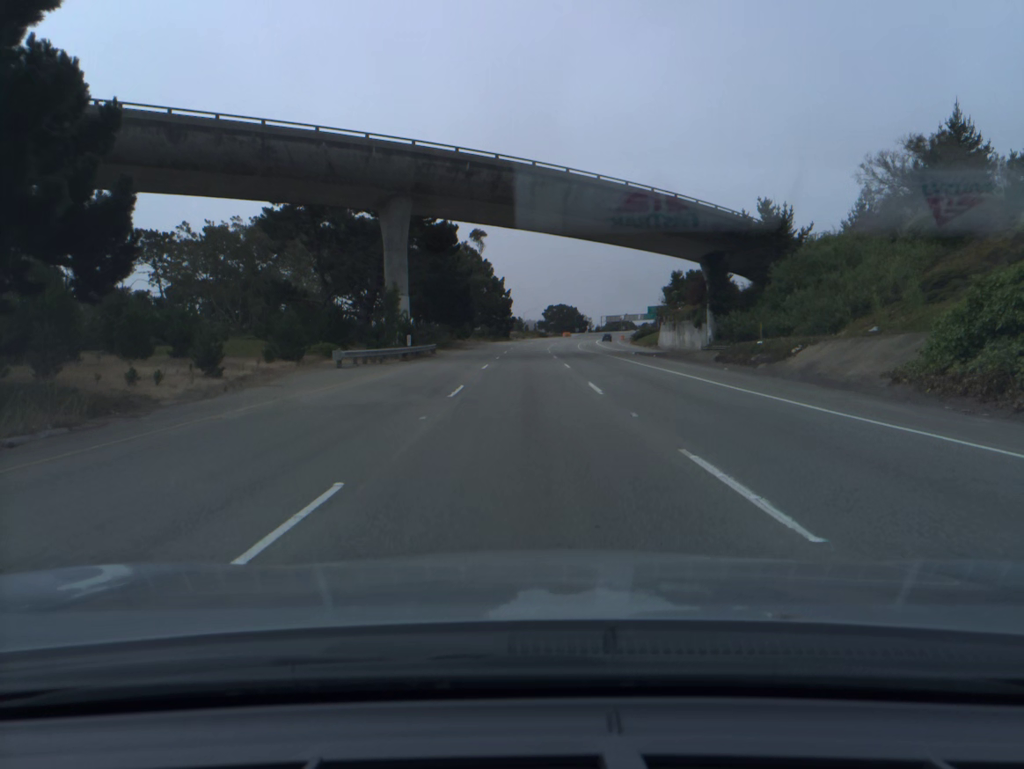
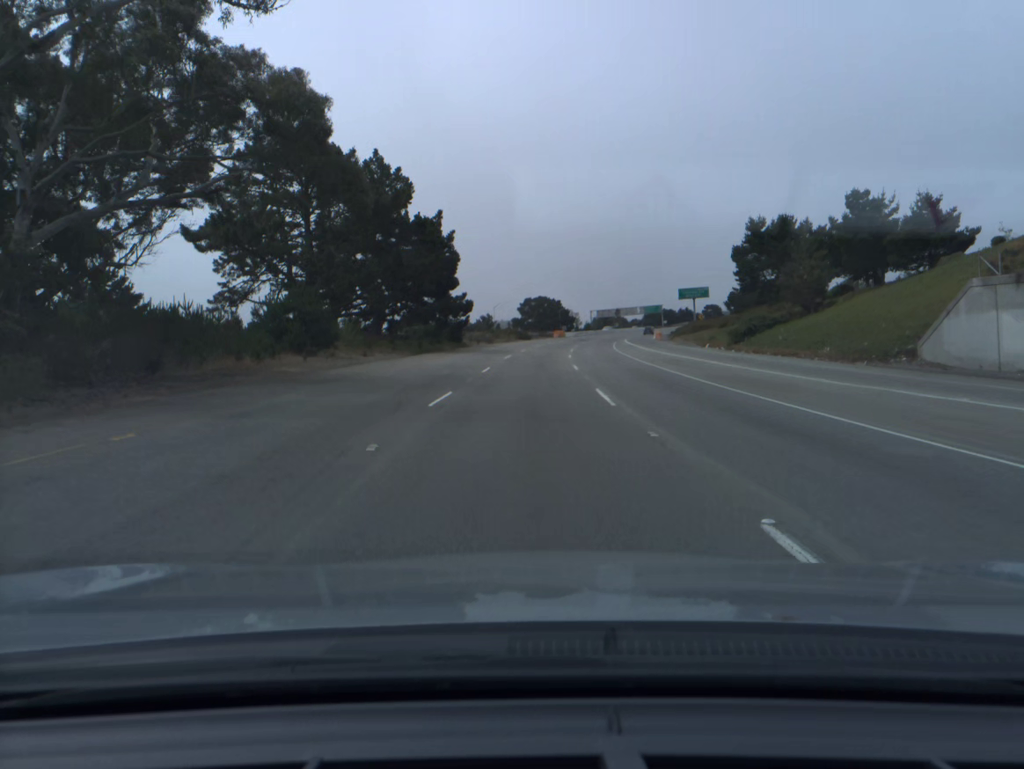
(+0.6, +76.7) m; +2°
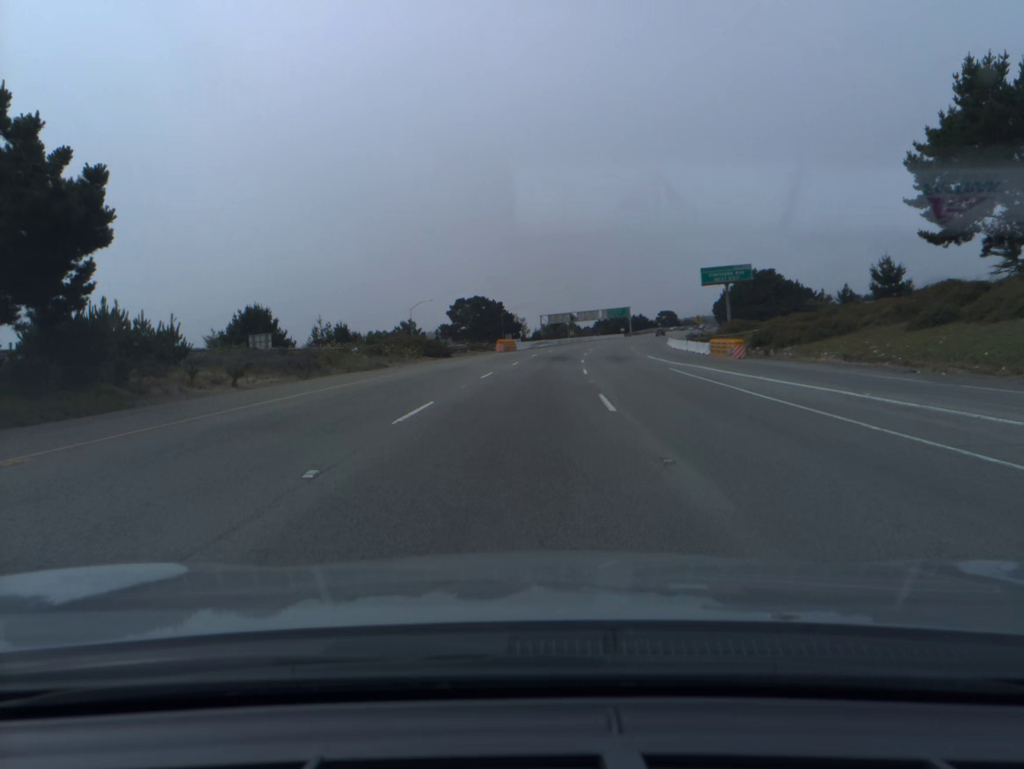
(+2.0, +60.5) m; +4°
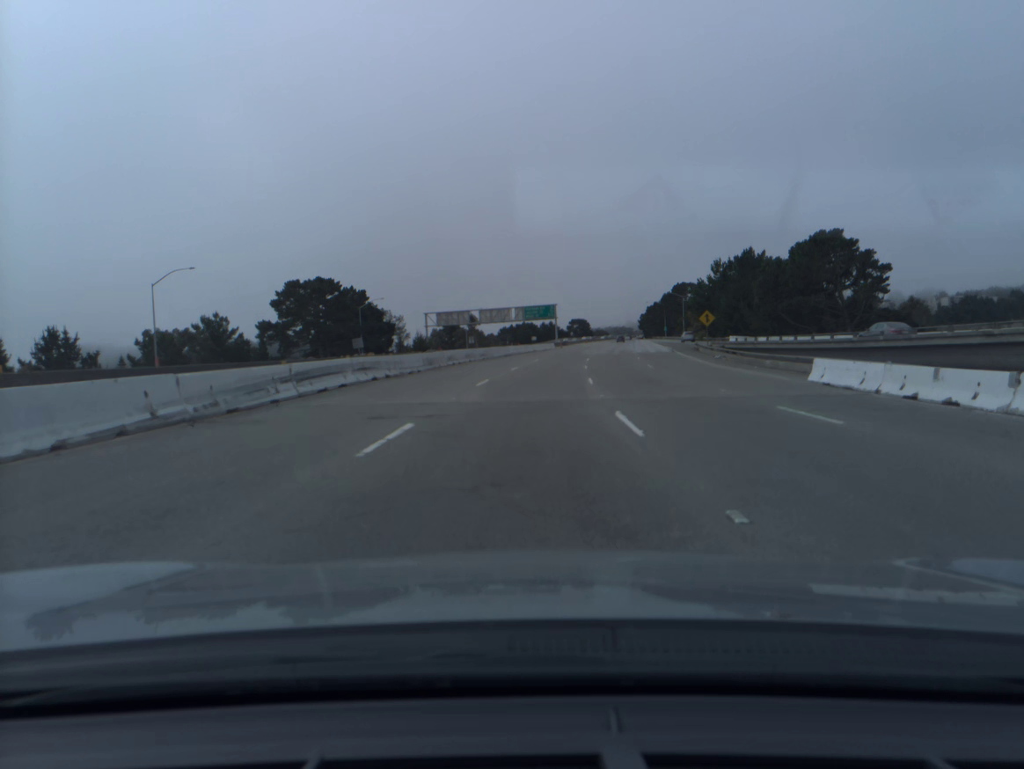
(+4.9, +76.0) m; +7°
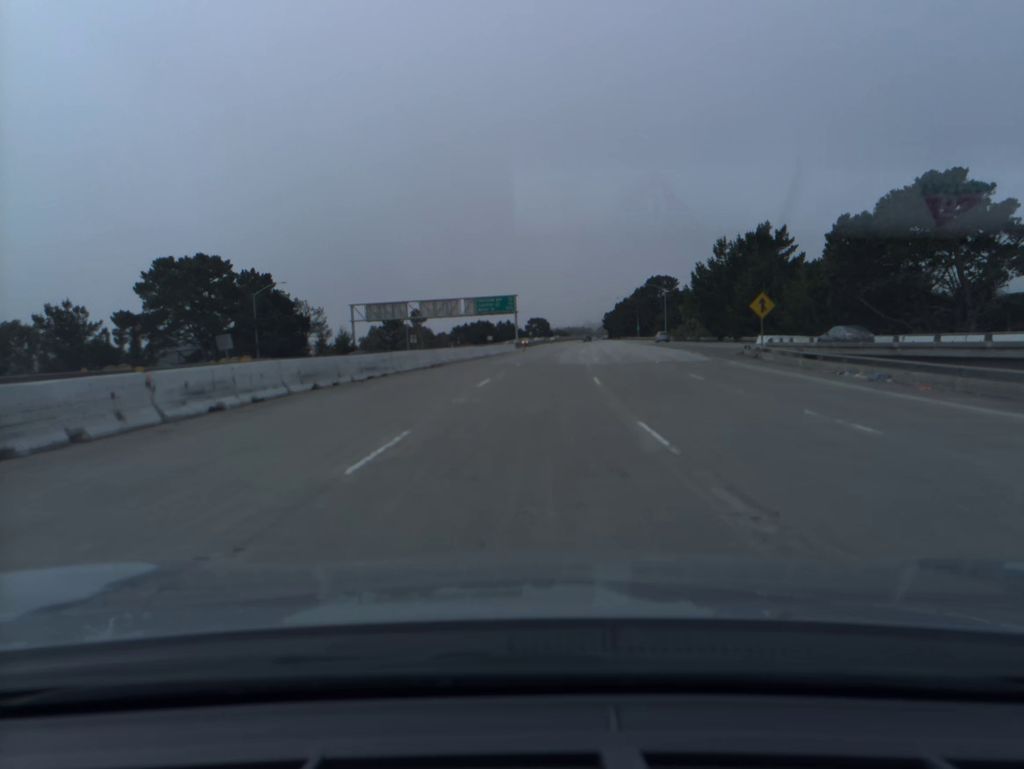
(+0.8, +31.1) m; +3°
